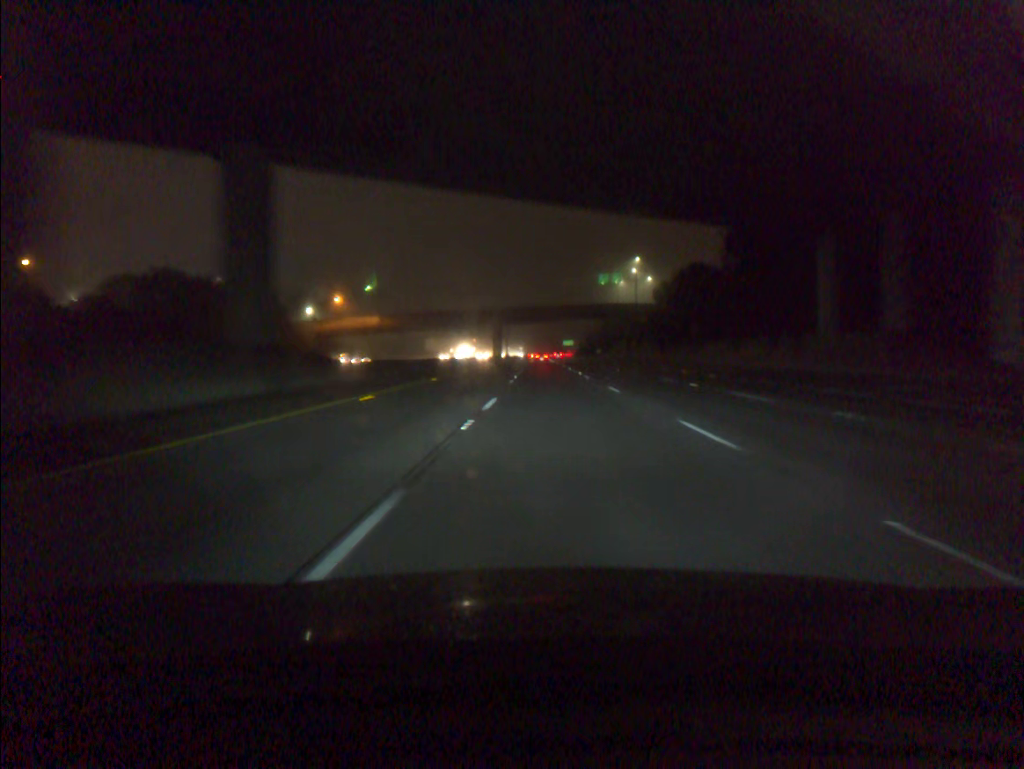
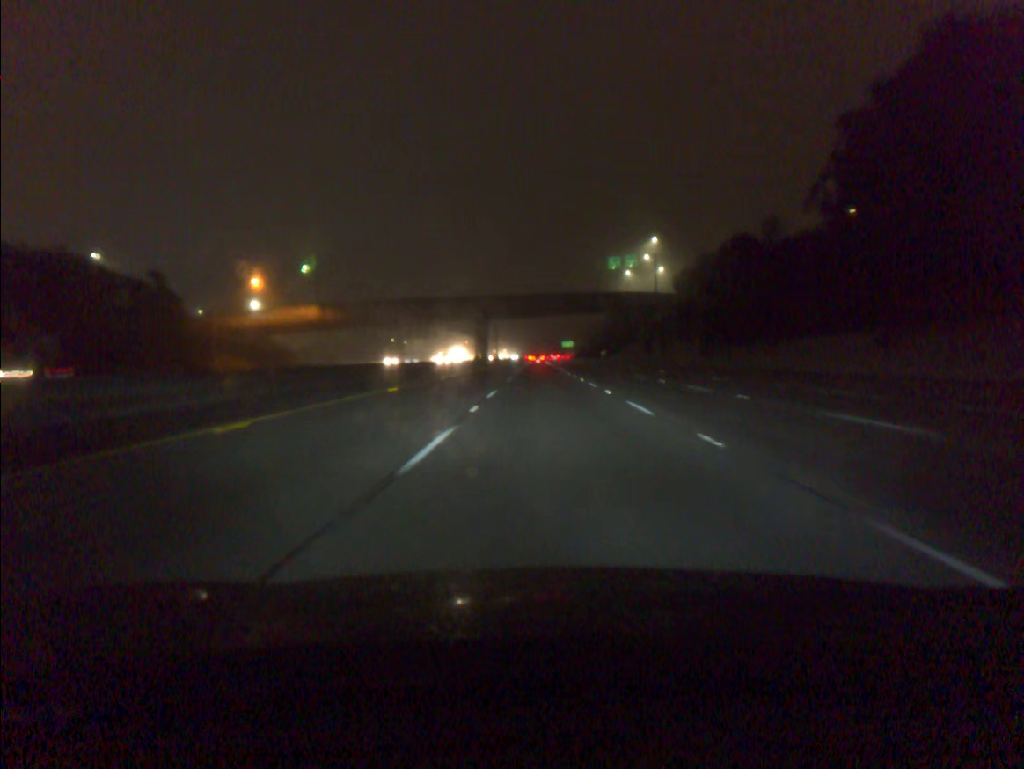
(+0.1, +37.9) m; 0°
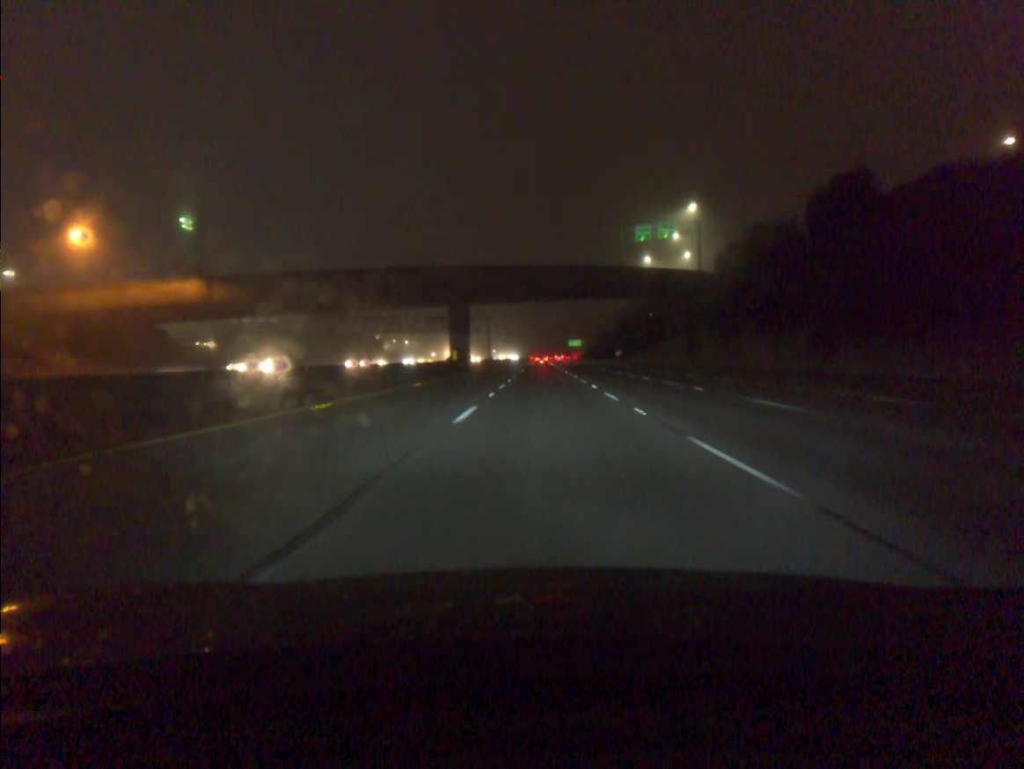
(-0.1, +37.9) m; 0°
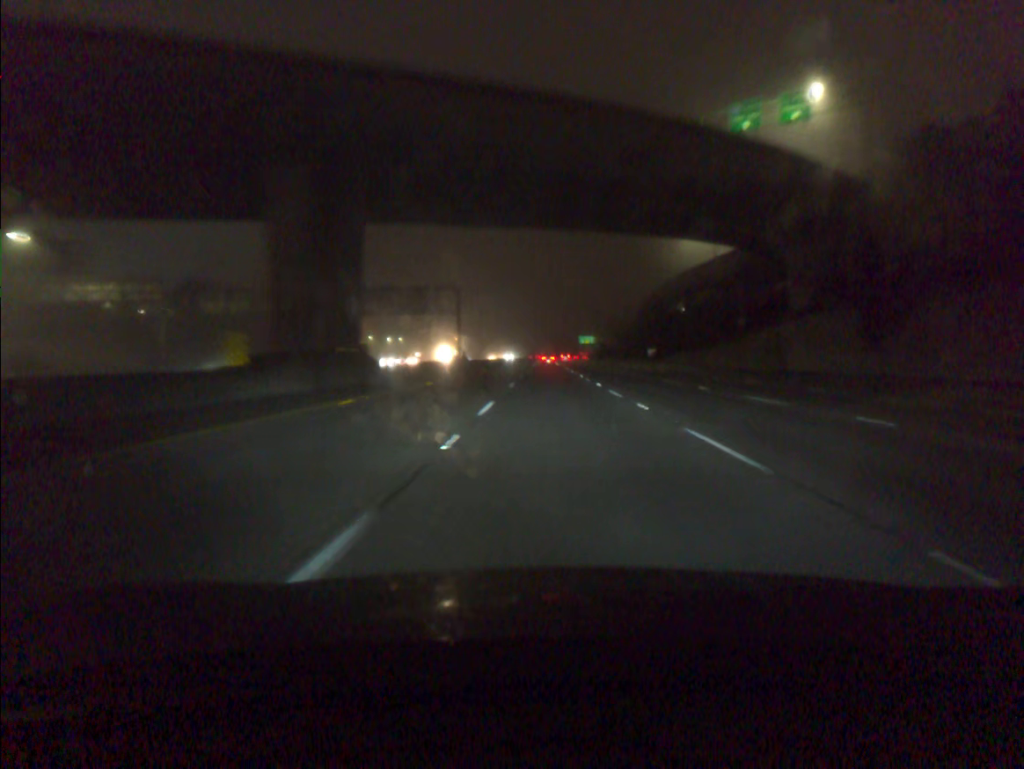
(-0.2, +57.0) m; 0°
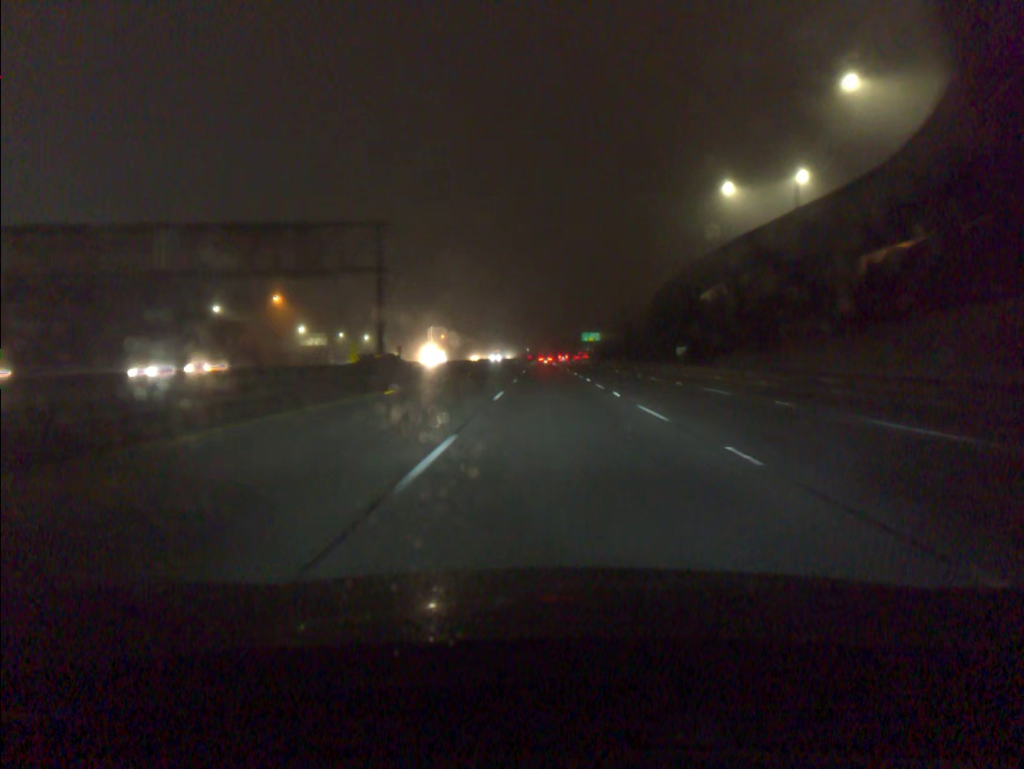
(+0.1, +38.1) m; 0°
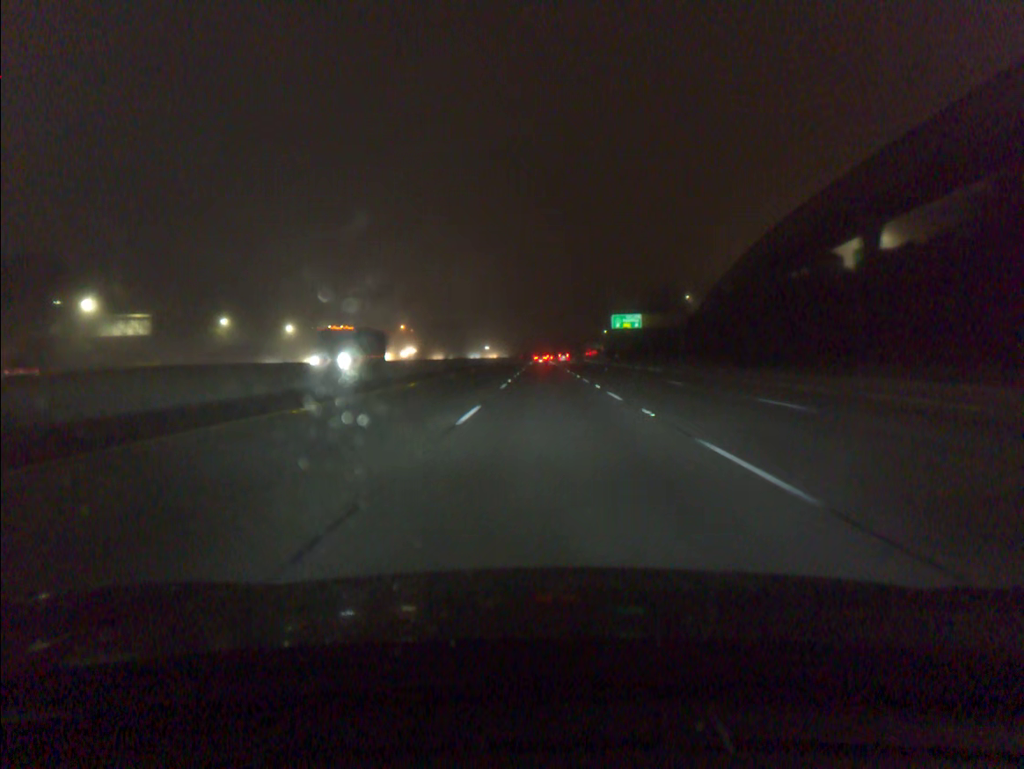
(+0.1, +95.5) m; 0°
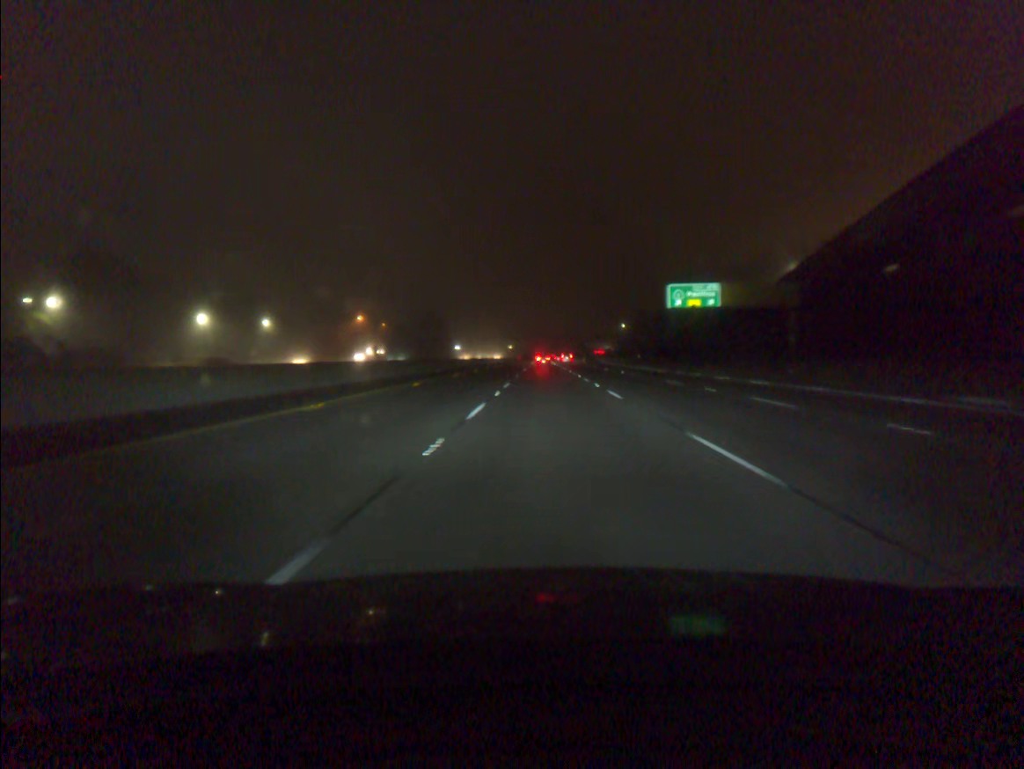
(-0.1, +57.3) m; 0°
